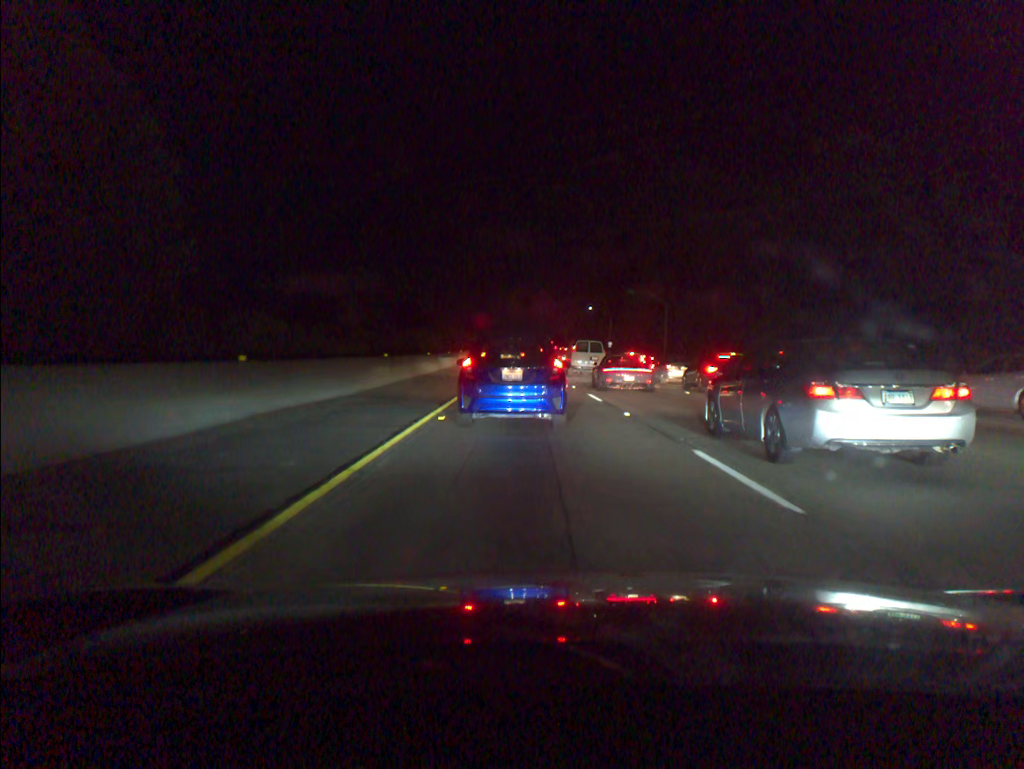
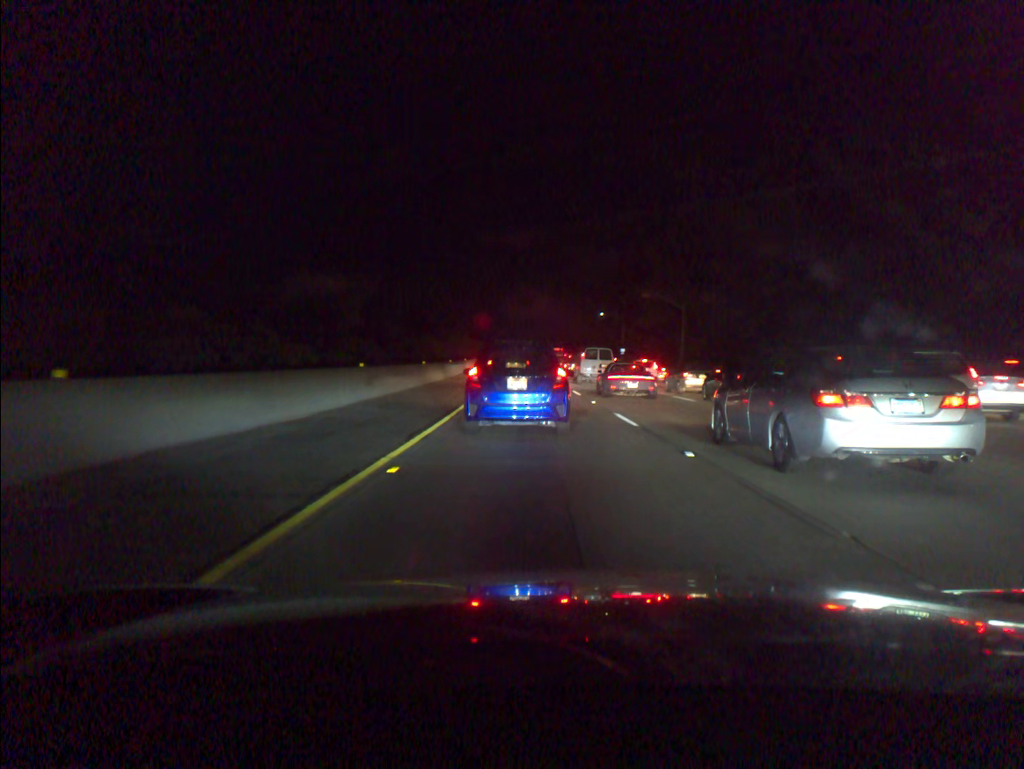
(0.0, +5.4) m; -1°
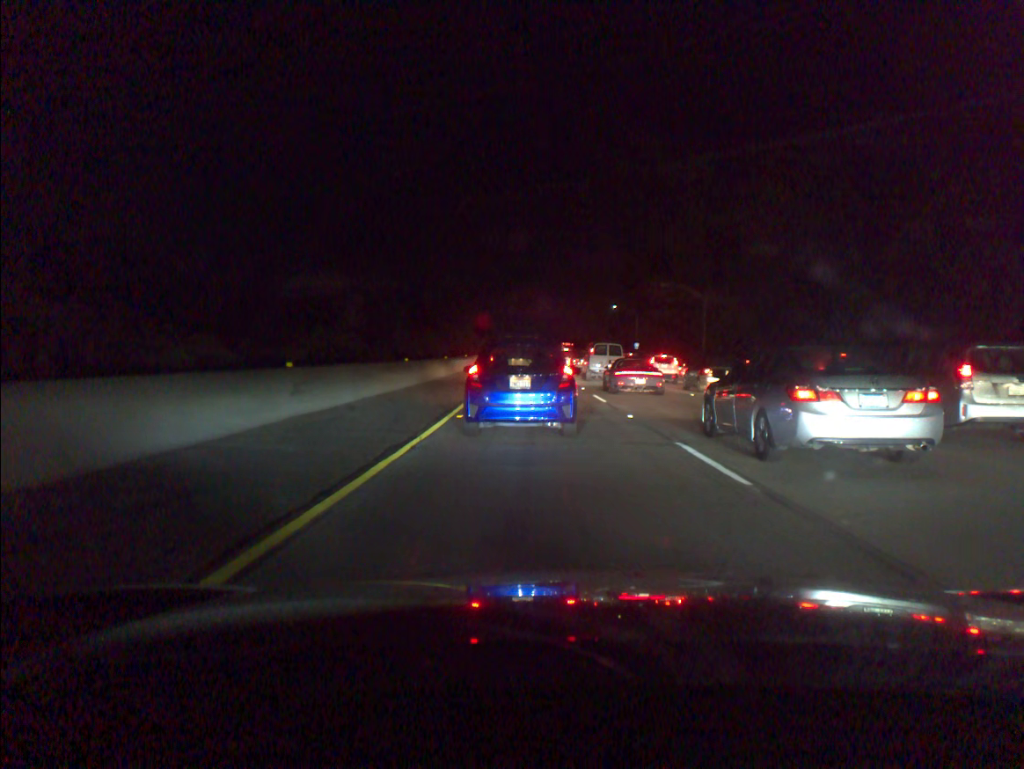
(0.0, +7.4) m; -1°
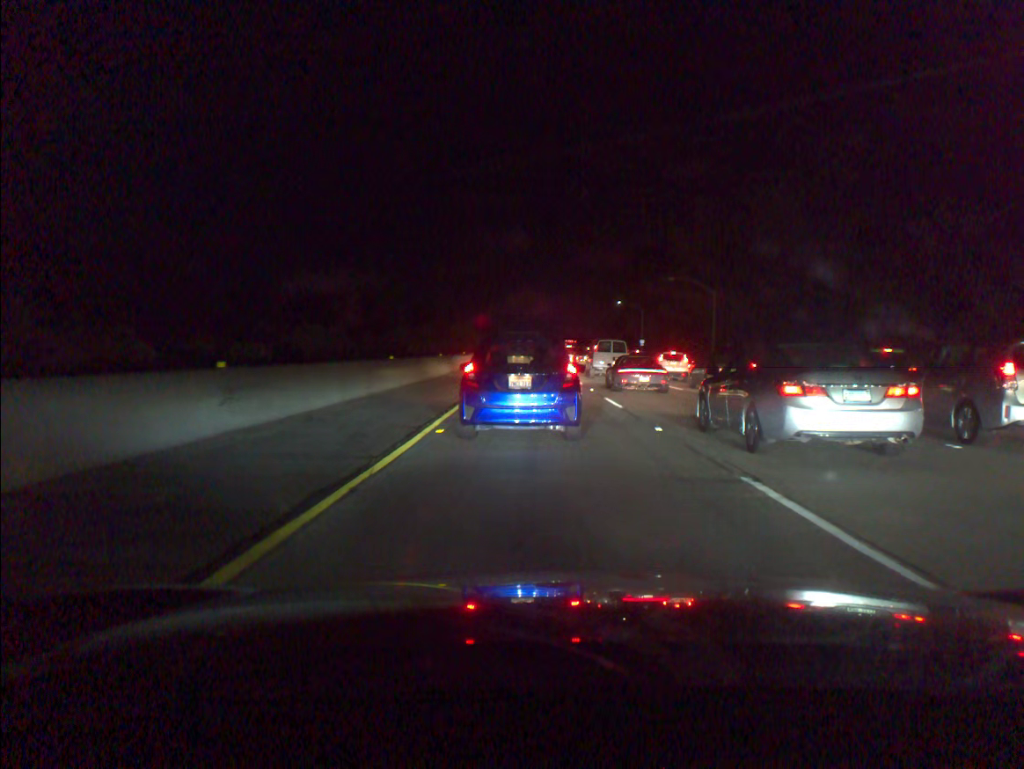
(0.0, +3.5) m; 0°
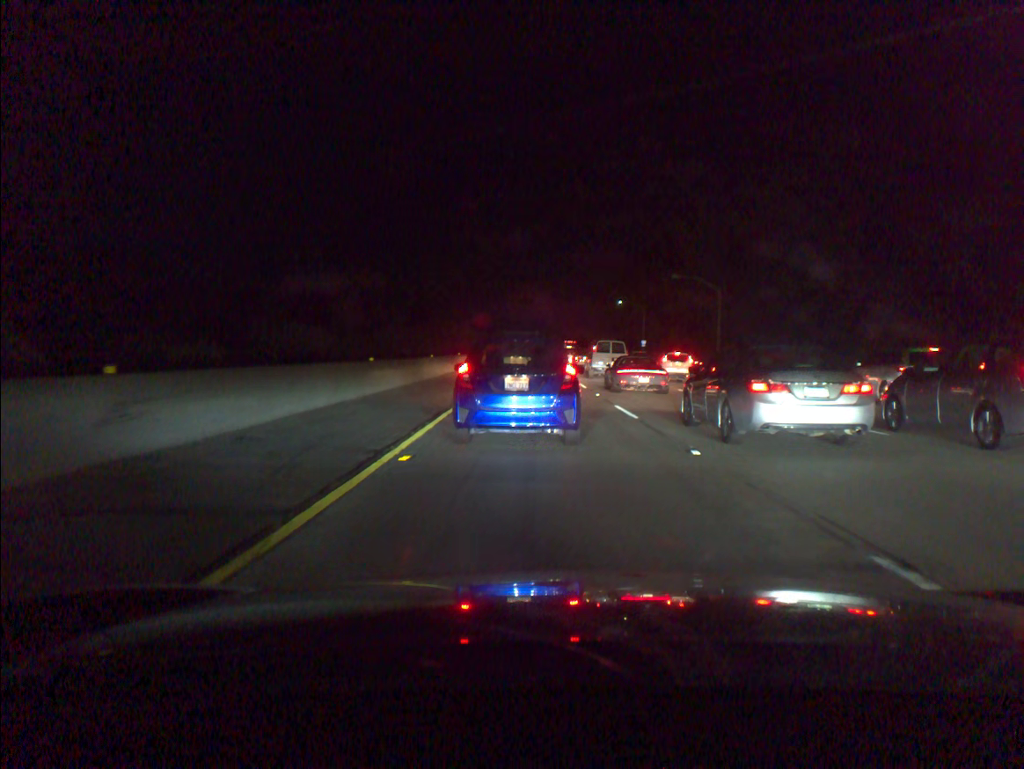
(0.0, +3.2) m; 0°
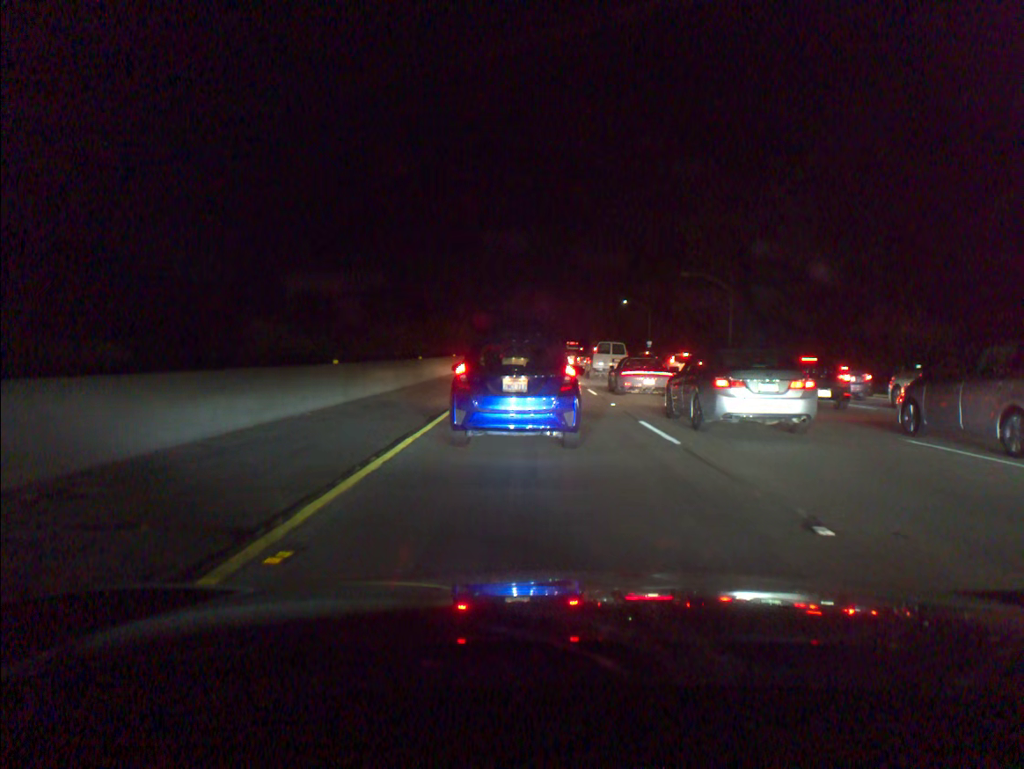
(0.0, +4.4) m; 0°
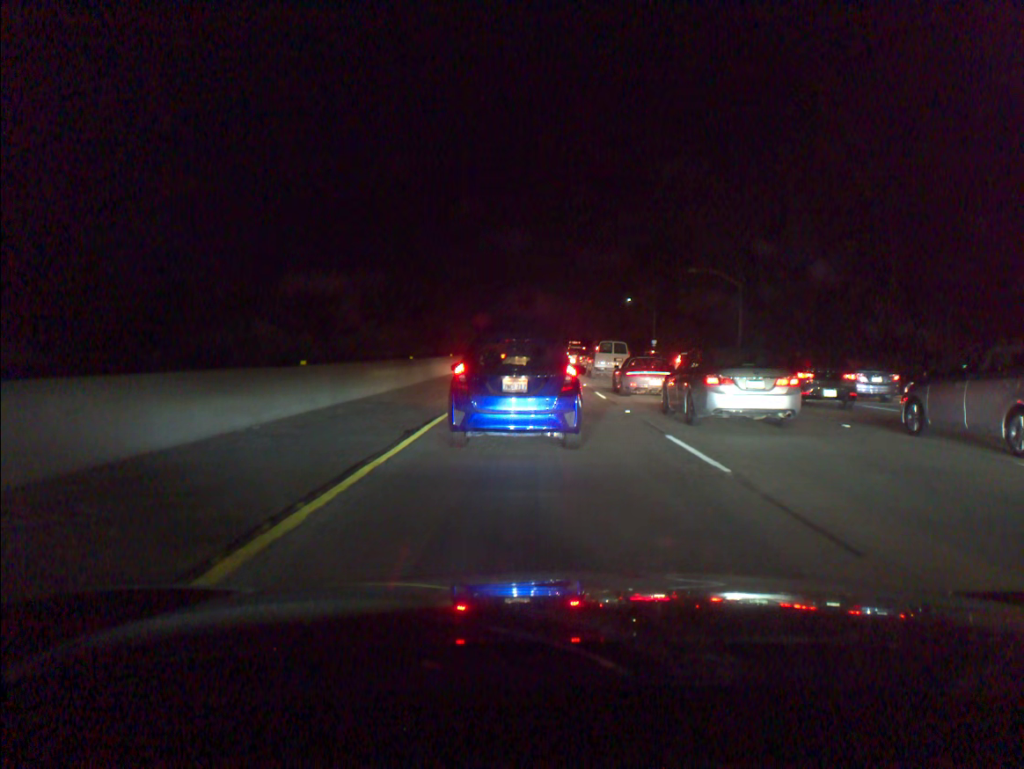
(0.0, +2.8) m; 0°
